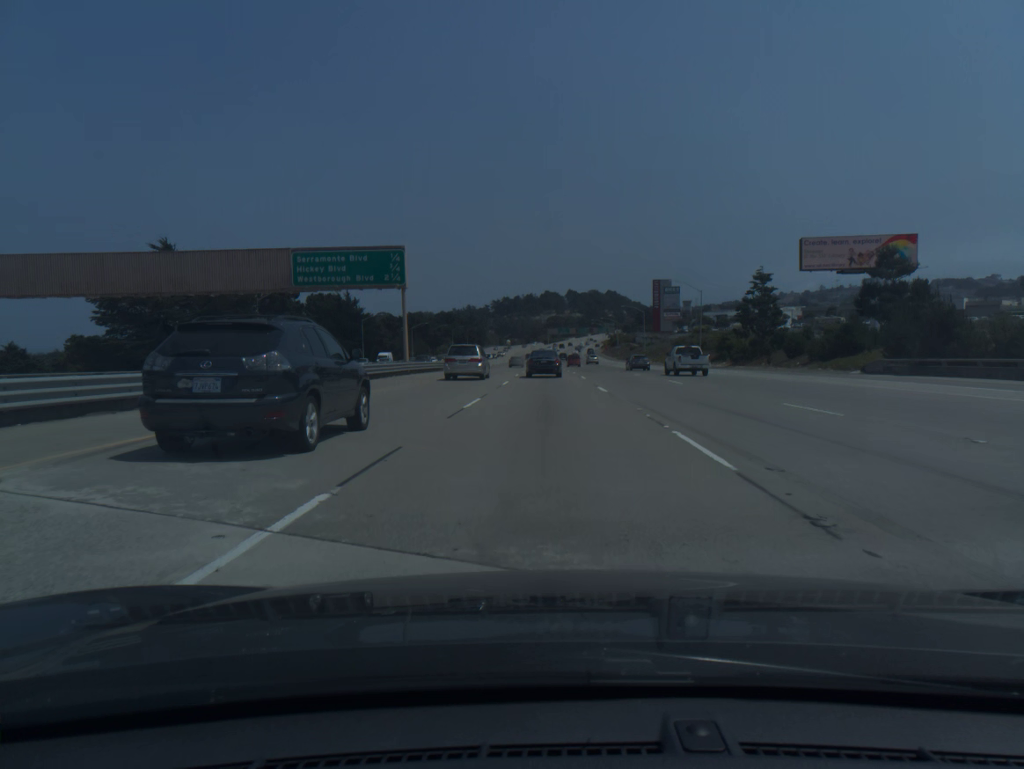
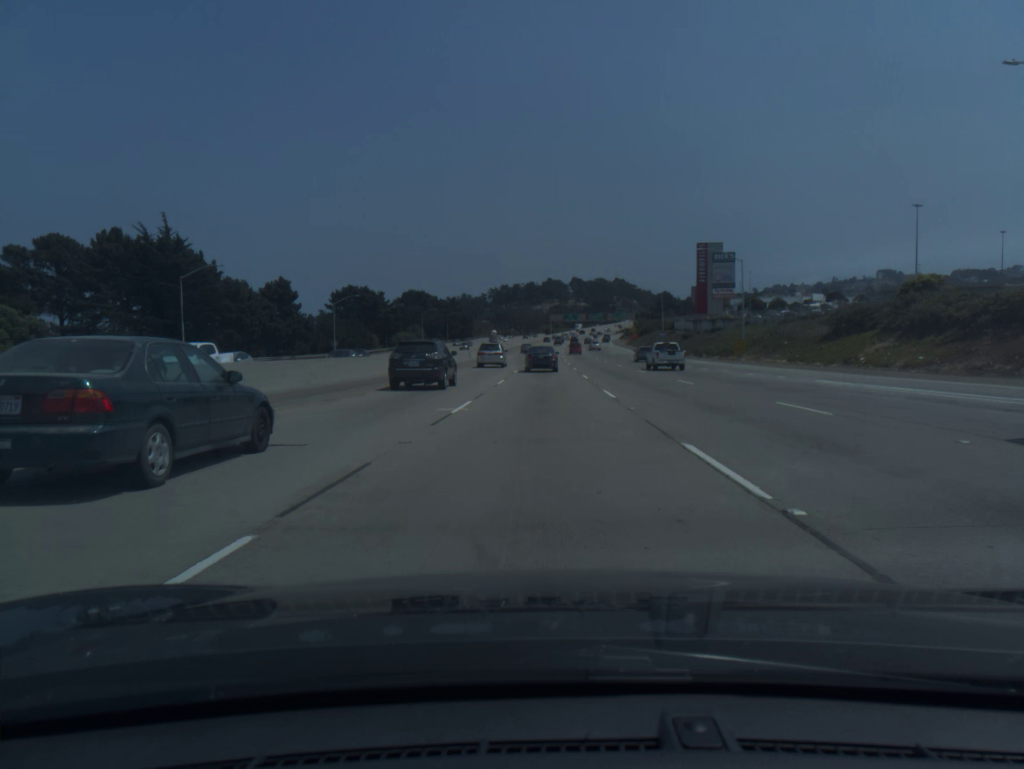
(+0.3, +74.9) m; 0°
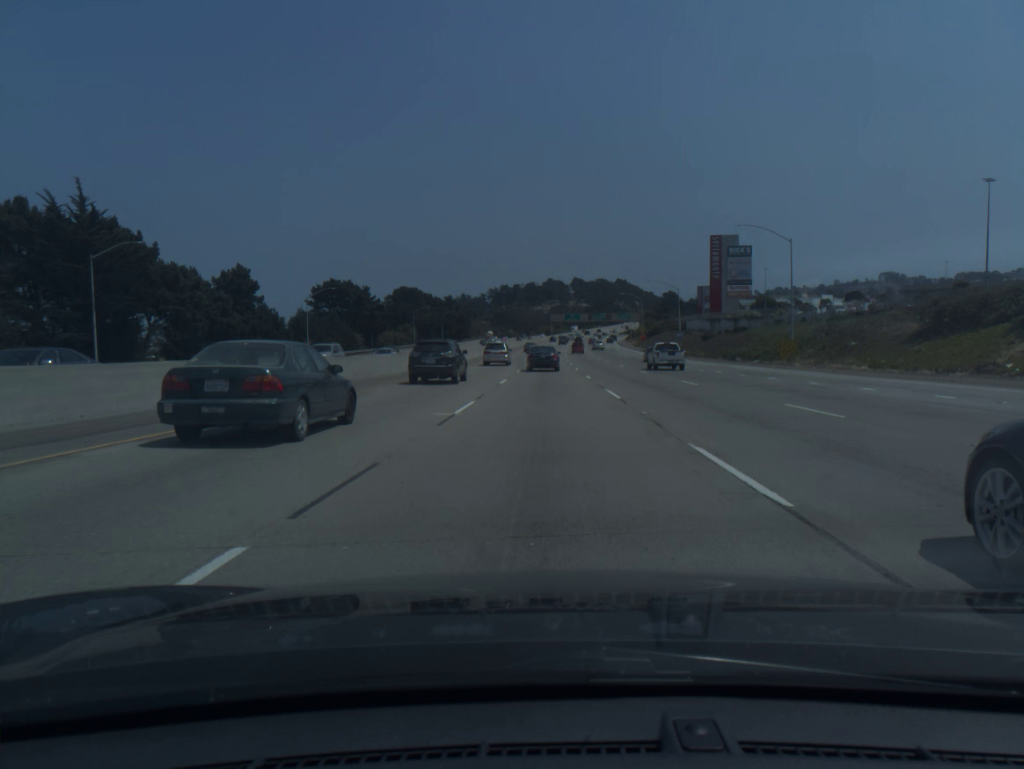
(0.0, +14.9) m; 0°
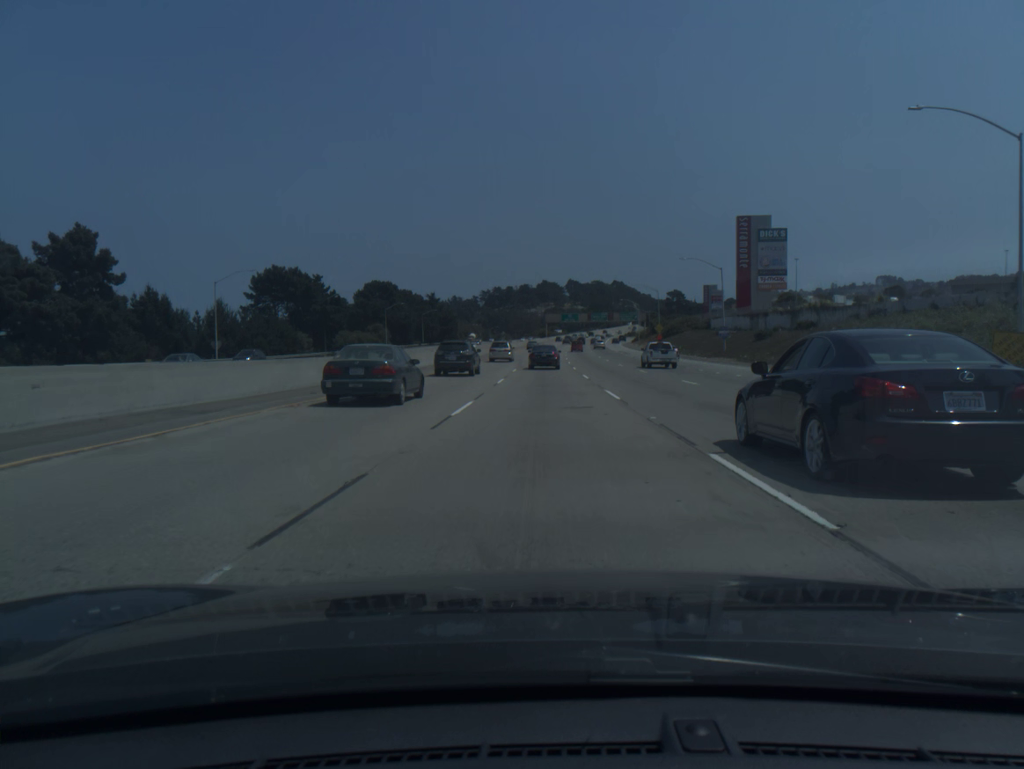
(+0.1, +30.0) m; 0°
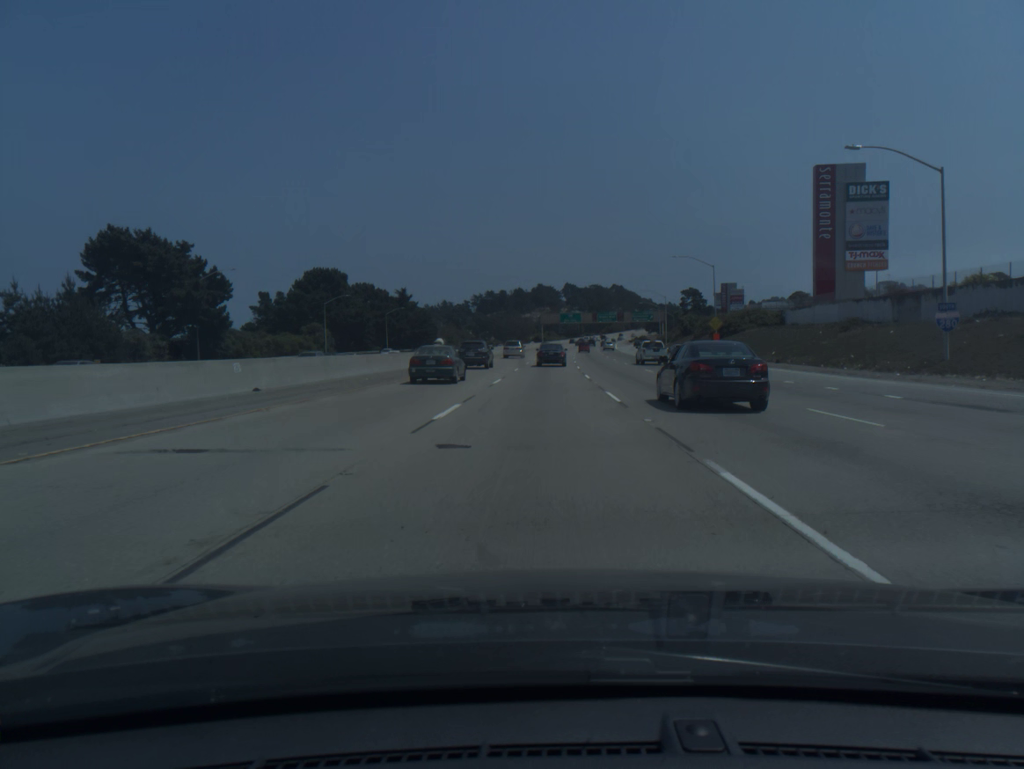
(+0.2, +45.1) m; 0°
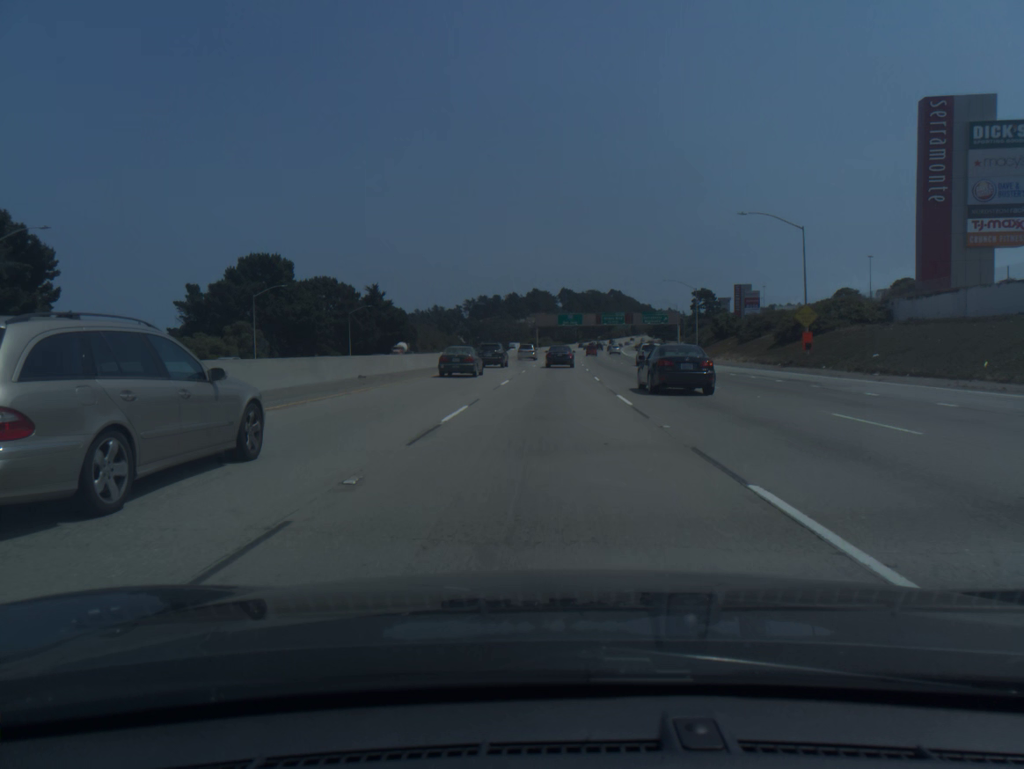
(0.0, +30.0) m; 0°
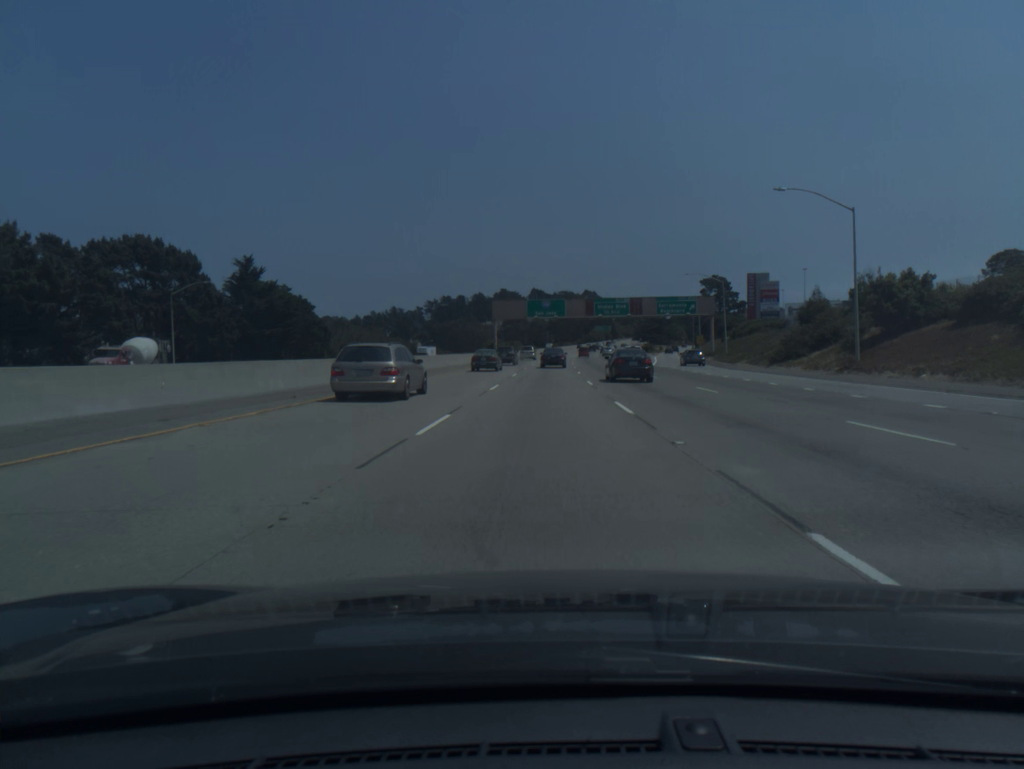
(+1.2, +60.3) m; +2°
